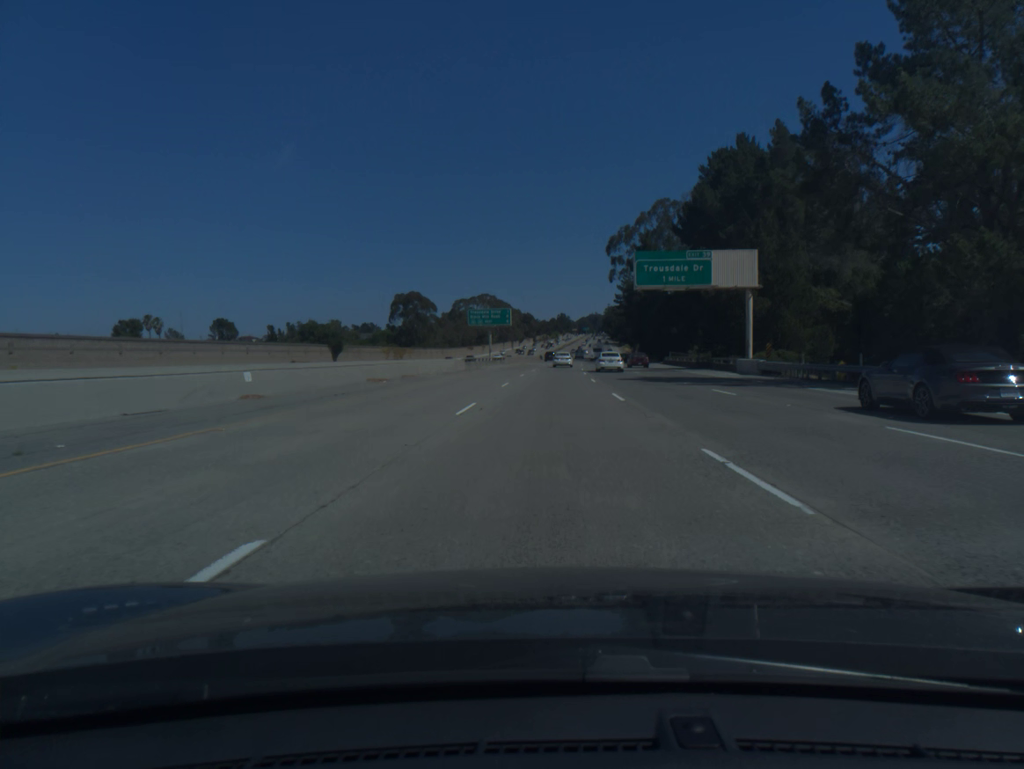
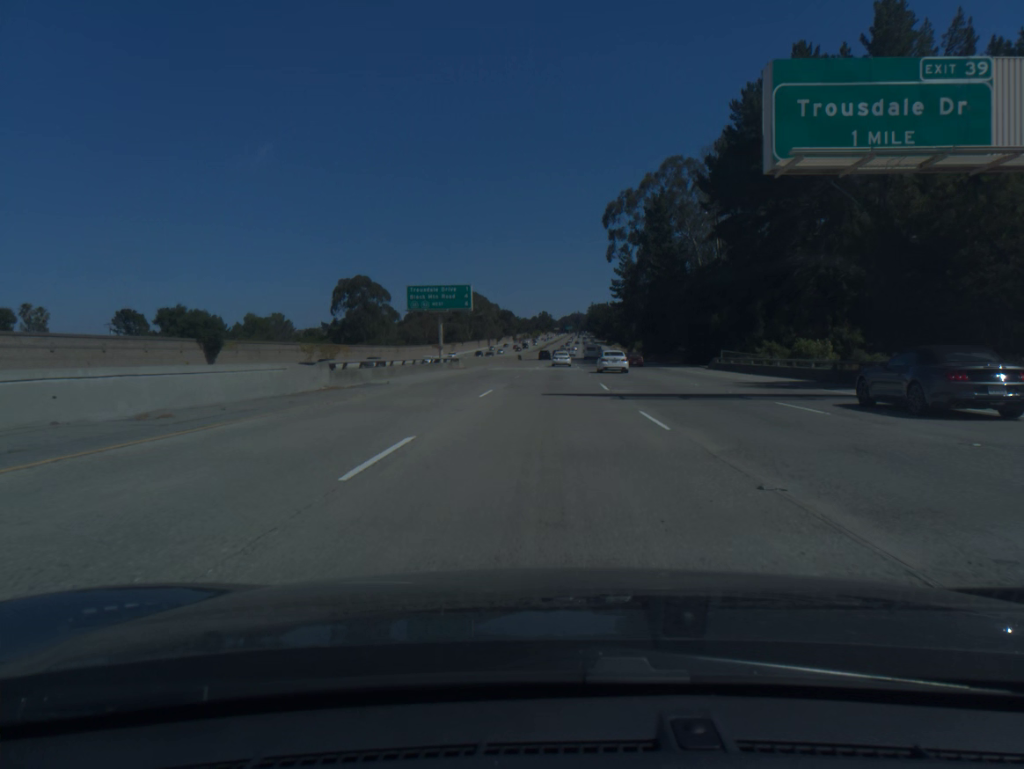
(+0.5, +37.4) m; +1°
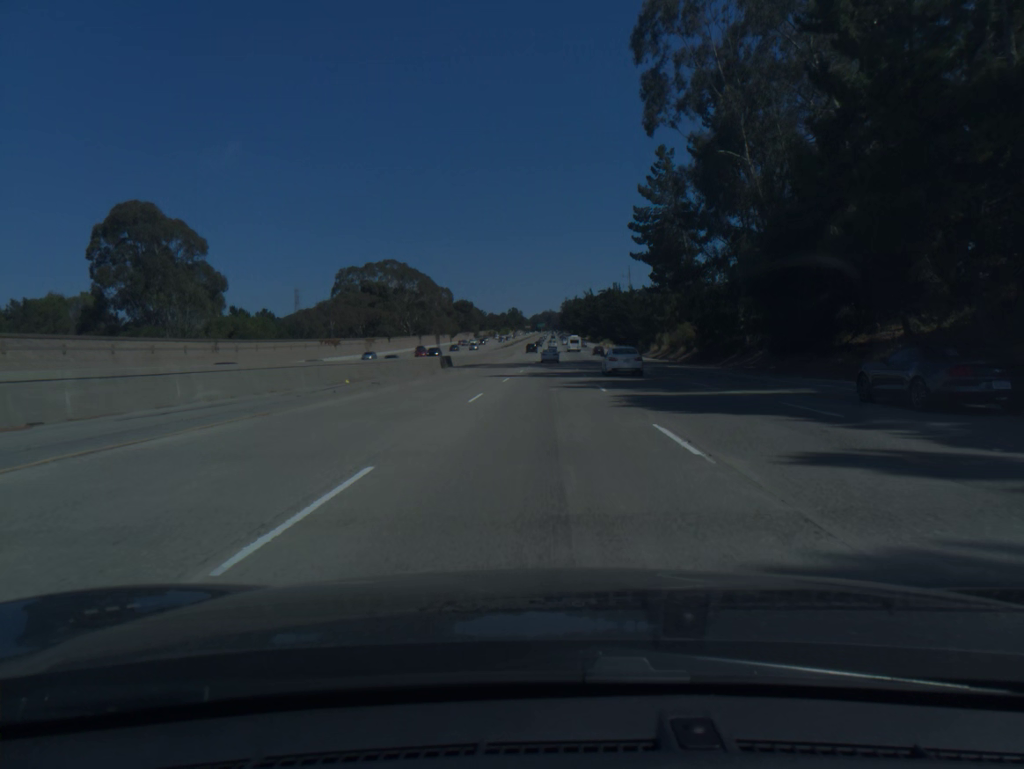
(+1.6, +76.2) m; +2°
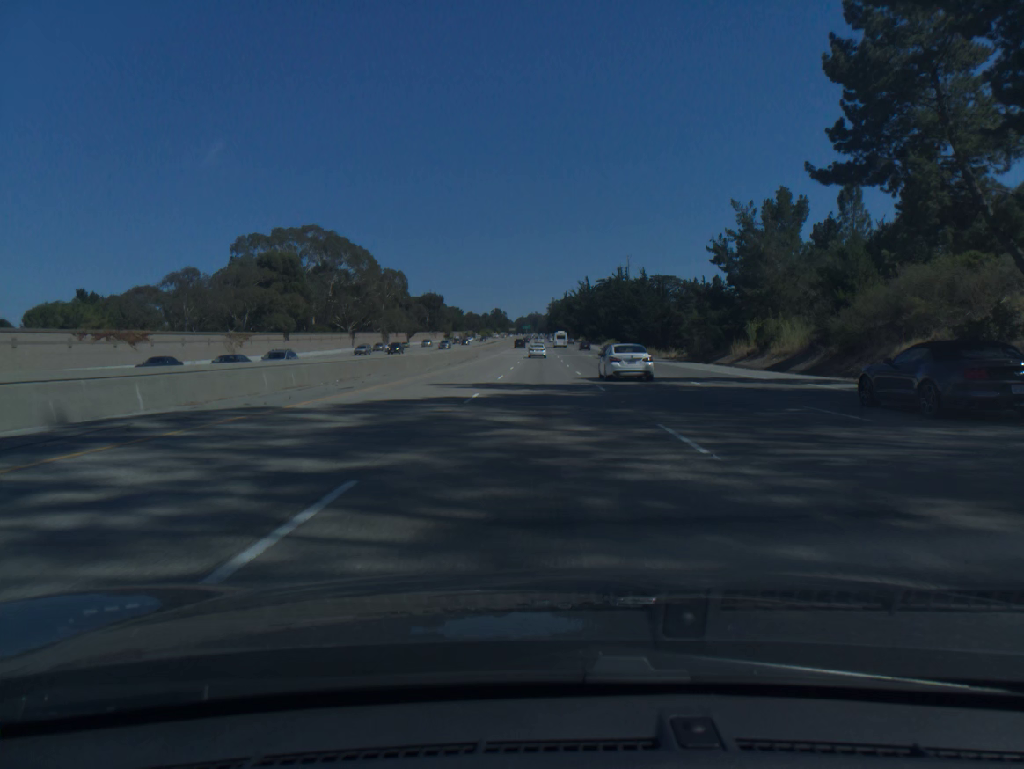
(+0.5, +58.3) m; +1°
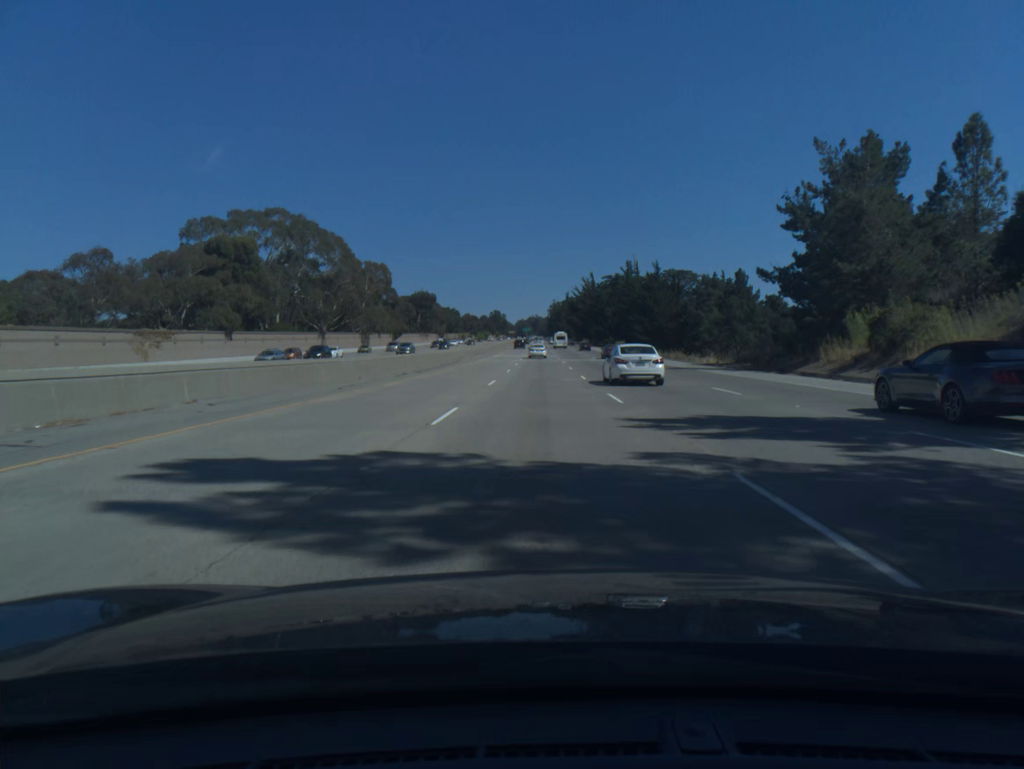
(0.0, +19.6) m; 0°
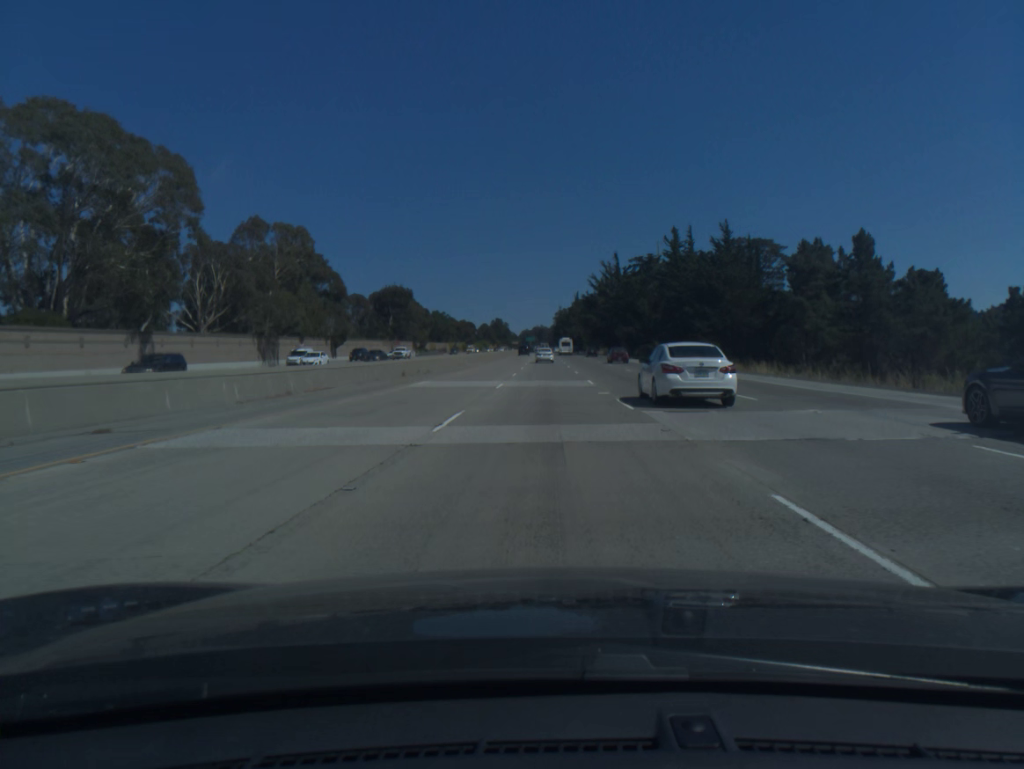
(-0.1, +59.2) m; 0°
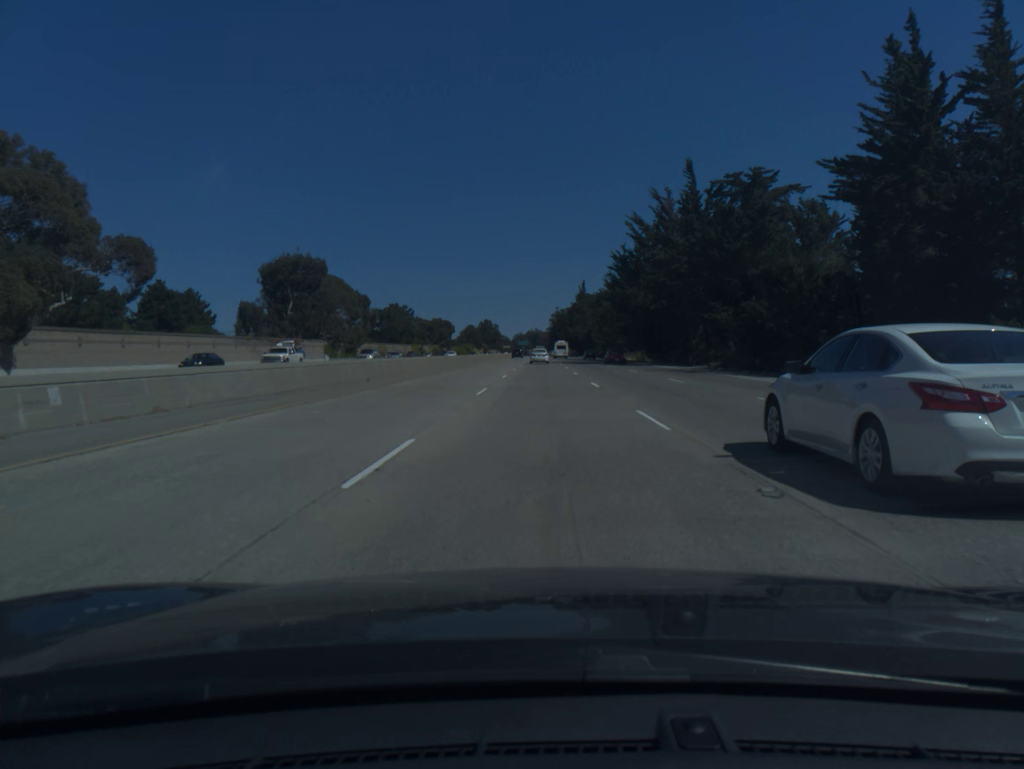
(+0.2, +78.5) m; 0°
